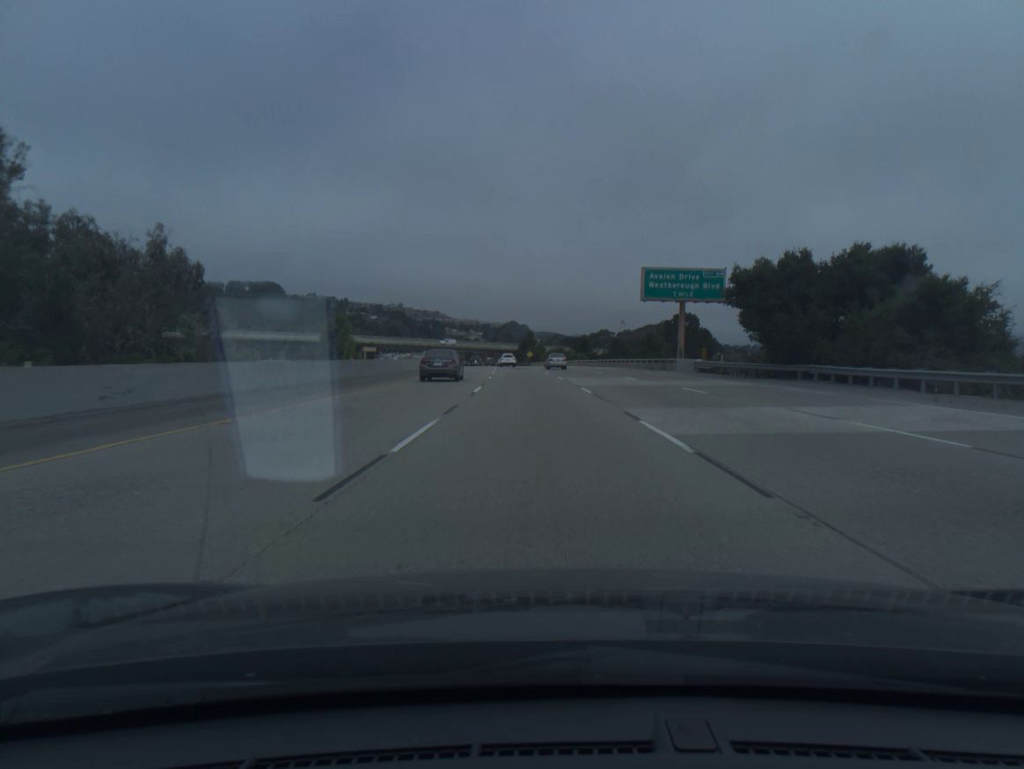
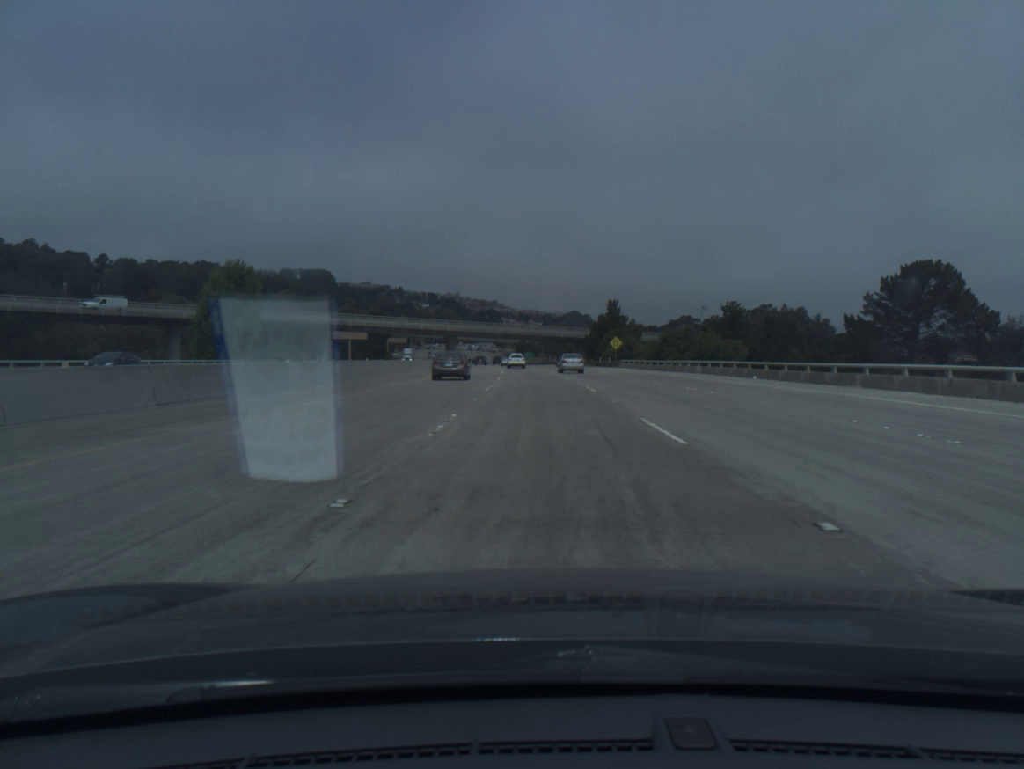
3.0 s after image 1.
(-4.0, +101.2) m; -4°
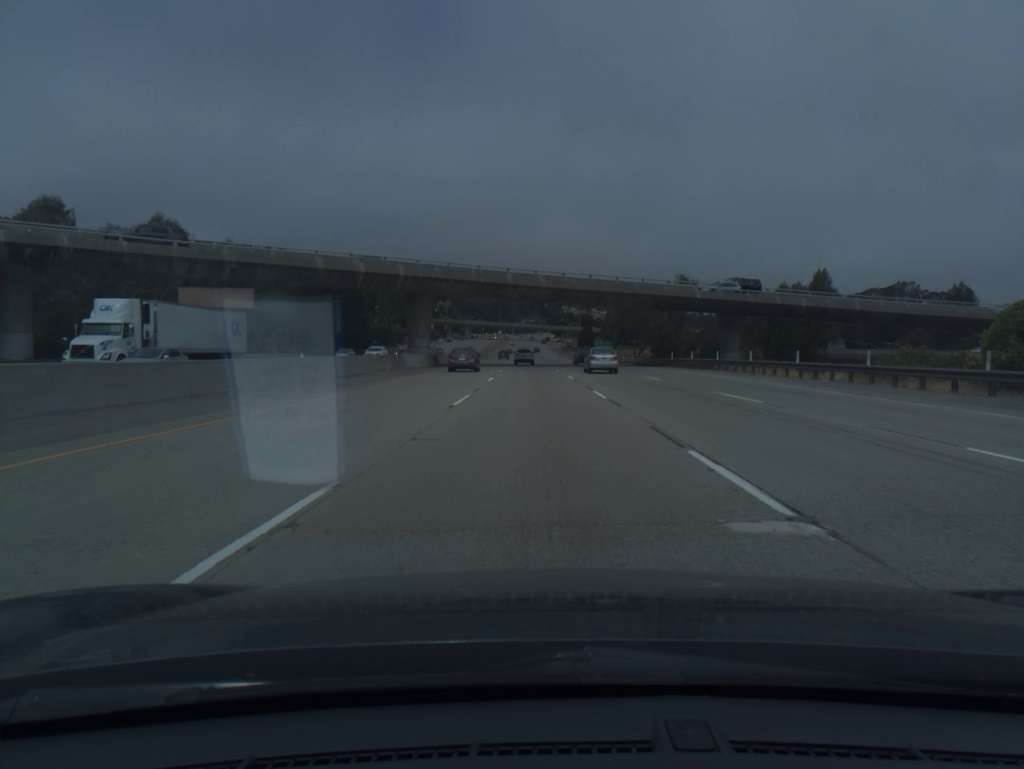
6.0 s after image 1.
(-3.4, +100.4) m; -4°
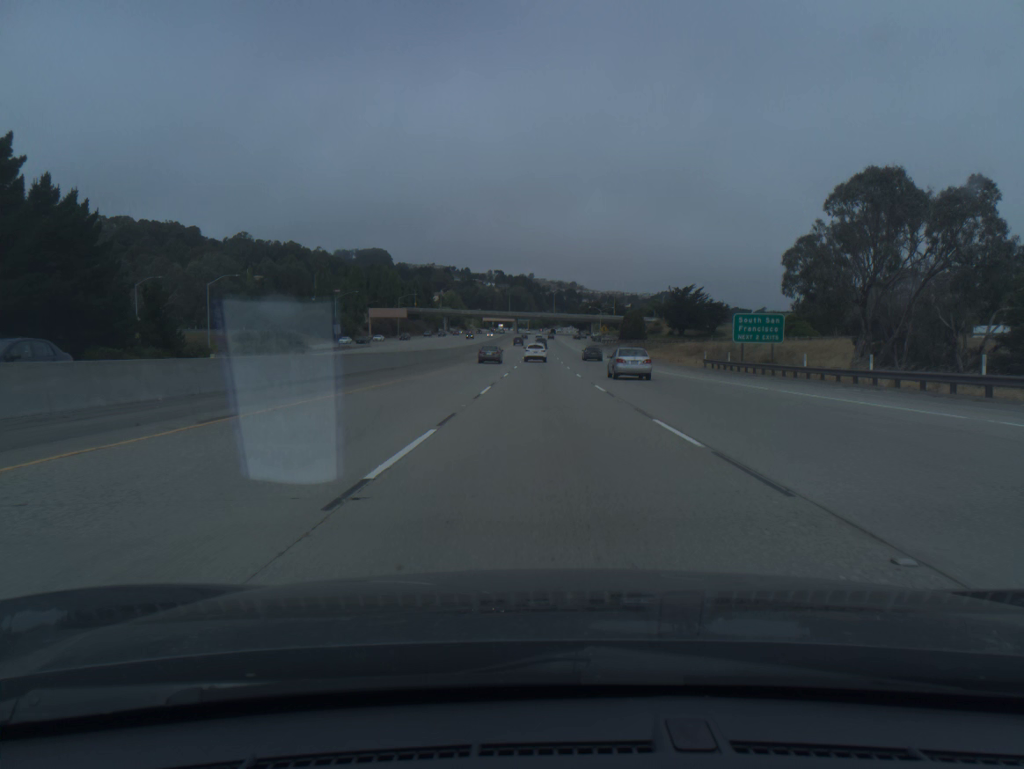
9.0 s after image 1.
(-2.0, +98.1) m; -1°
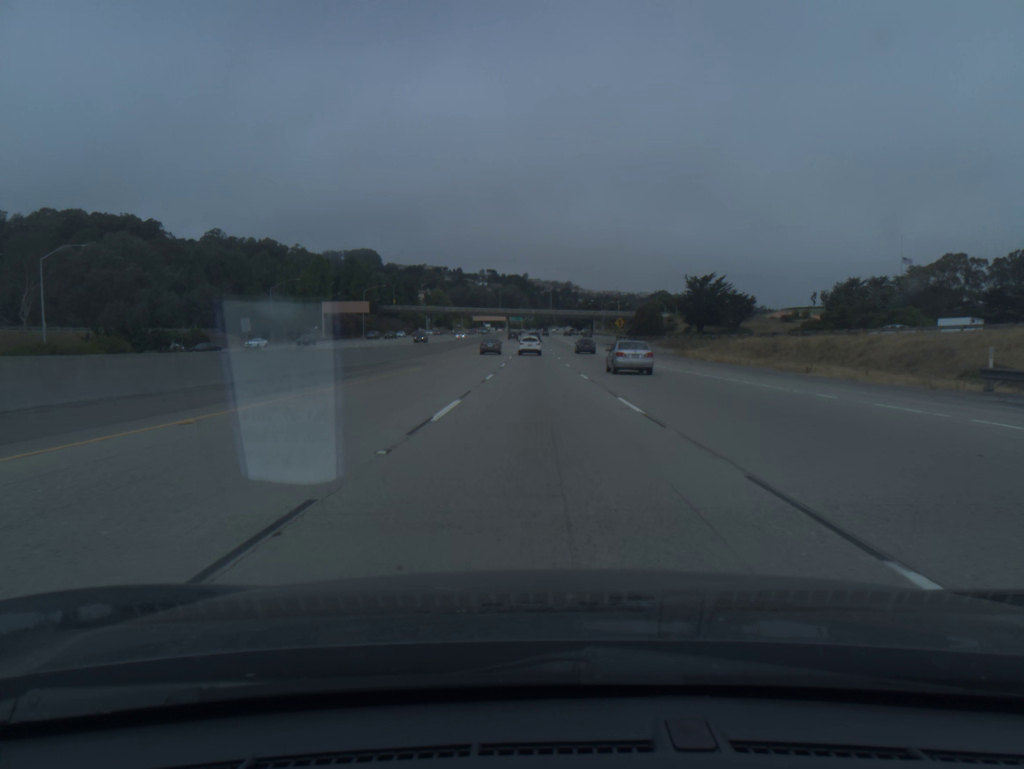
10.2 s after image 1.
(+0.1, +38.6) m; 0°
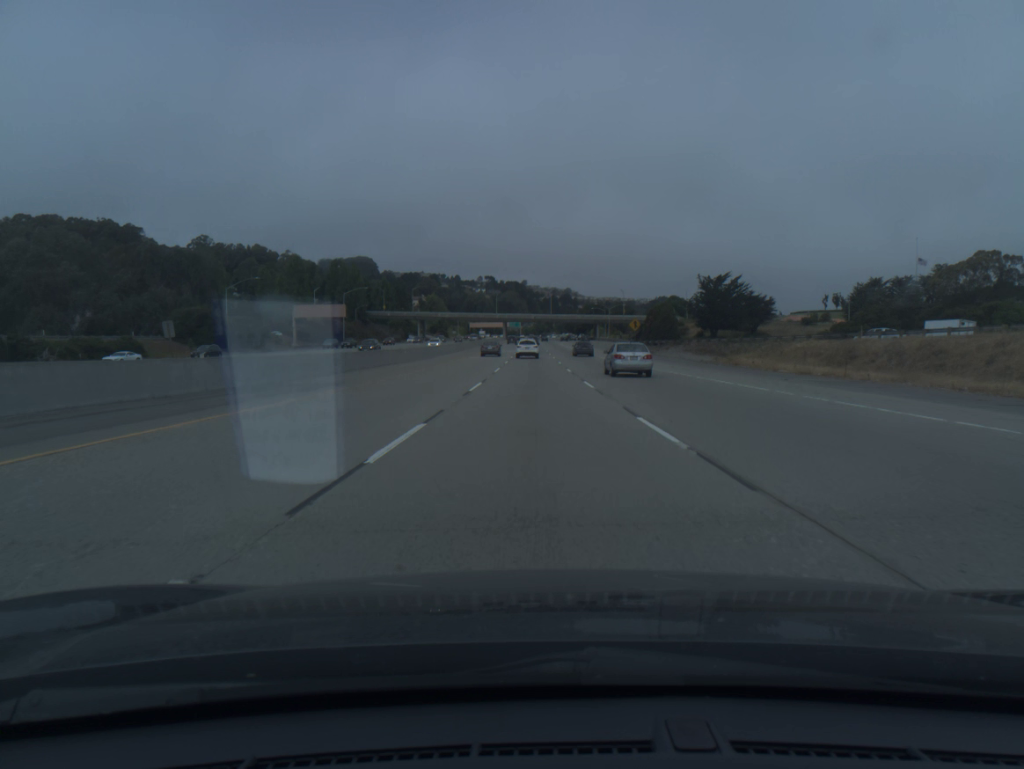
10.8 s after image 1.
(0.0, +19.2) m; 0°
